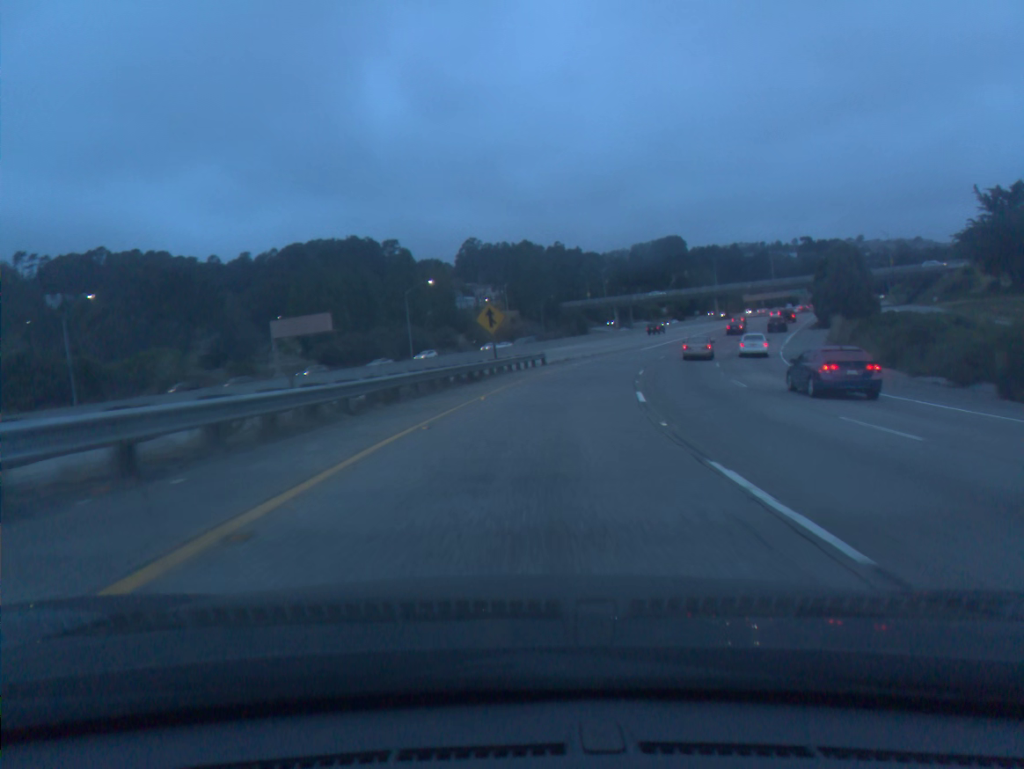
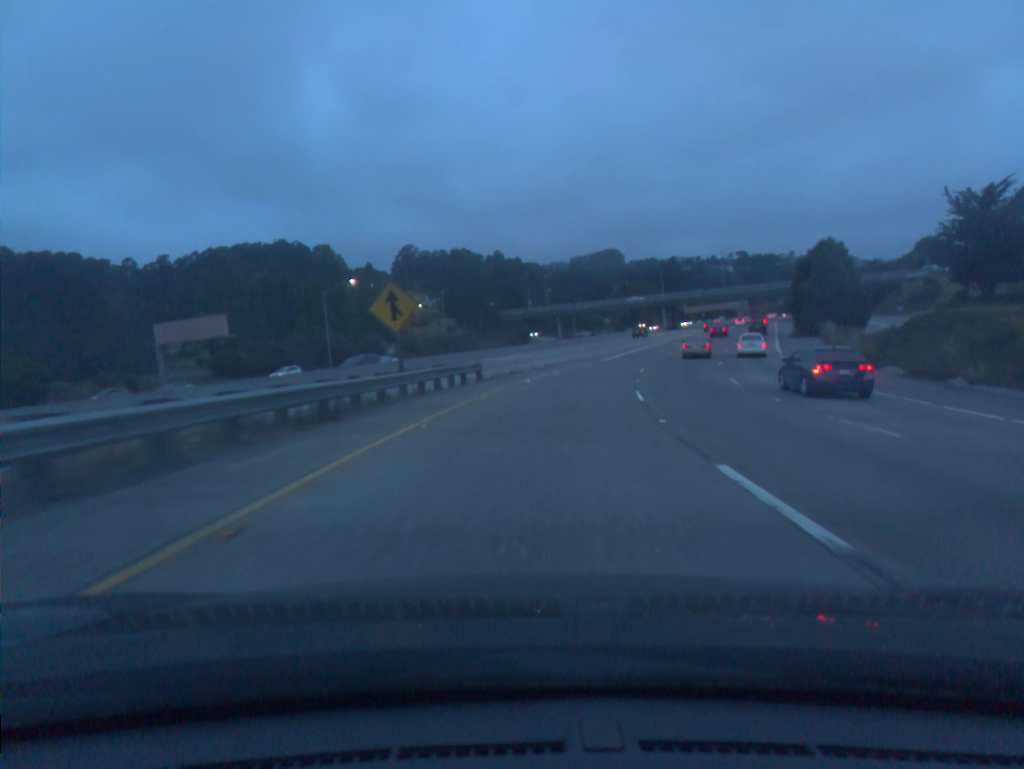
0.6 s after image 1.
(+0.5, +14.3) m; +5°
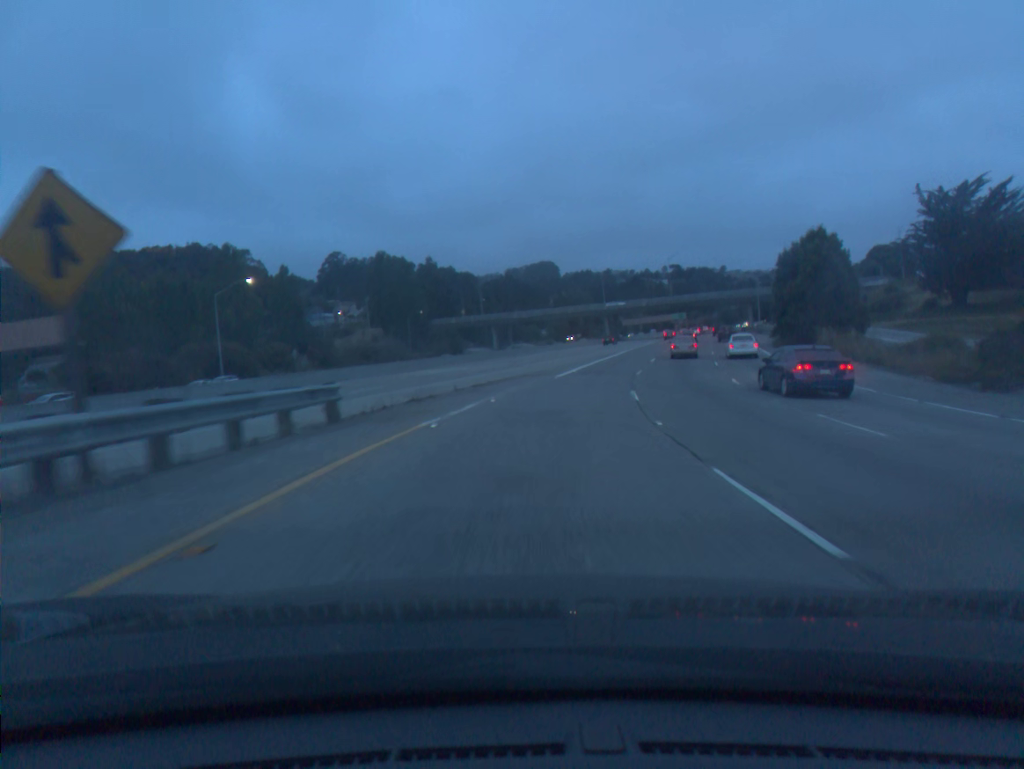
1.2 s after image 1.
(+0.6, +14.7) m; +5°
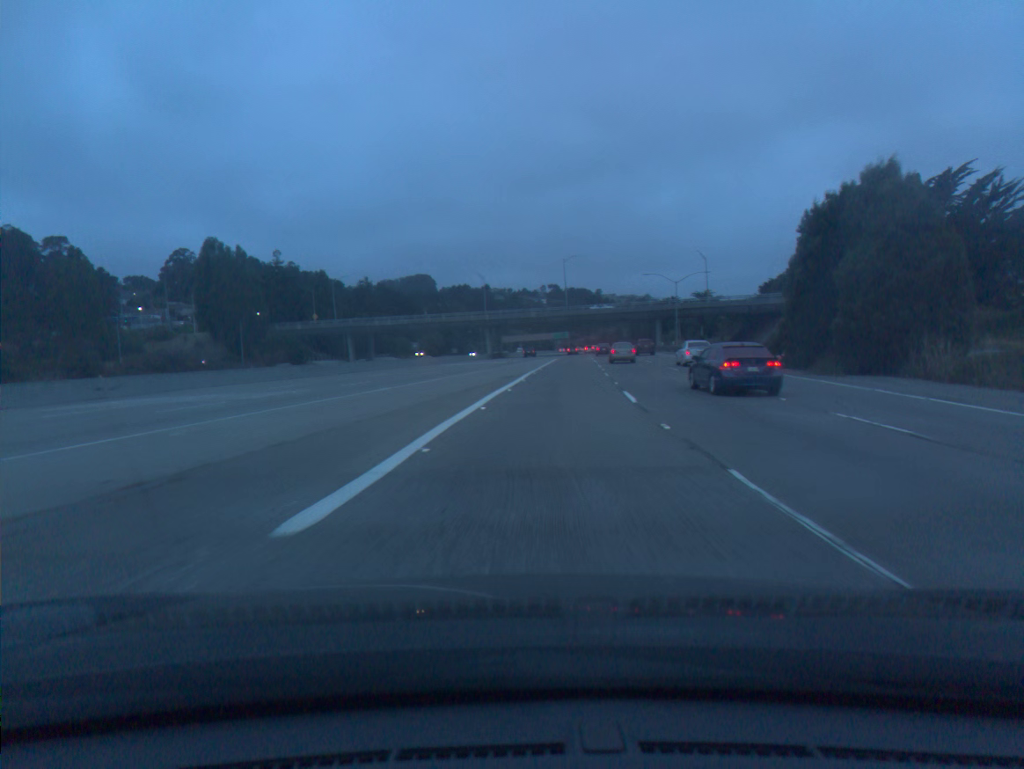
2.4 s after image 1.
(+2.3, +30.1) m; +9°
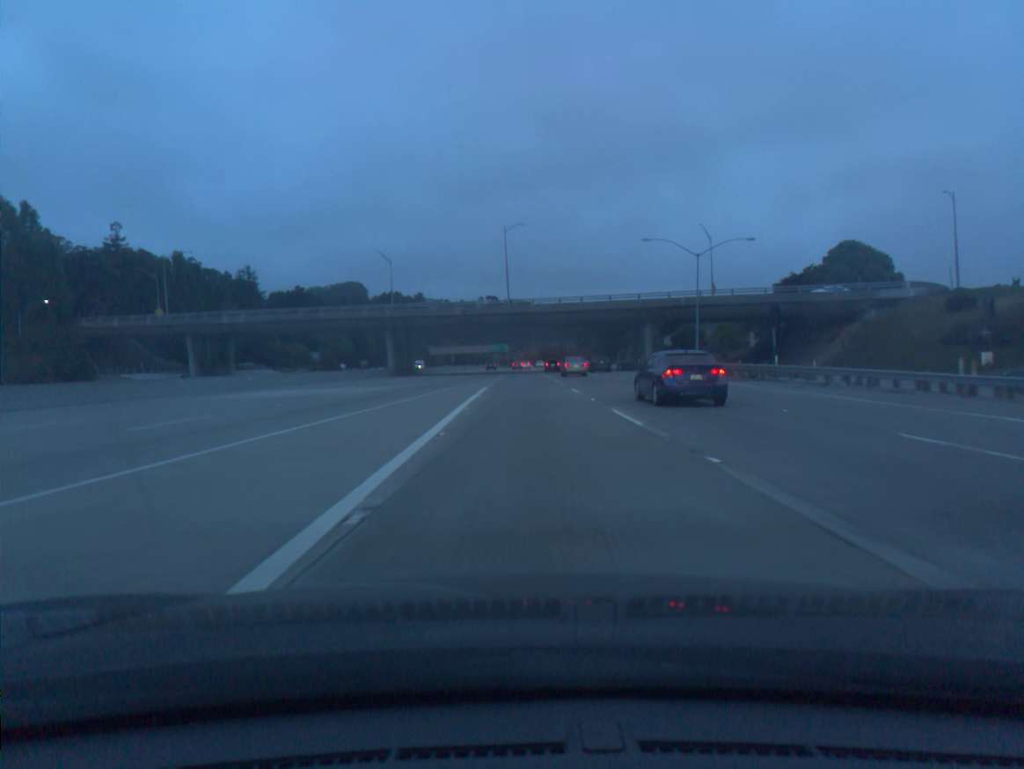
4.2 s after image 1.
(+2.7, +46.2) m; +5°
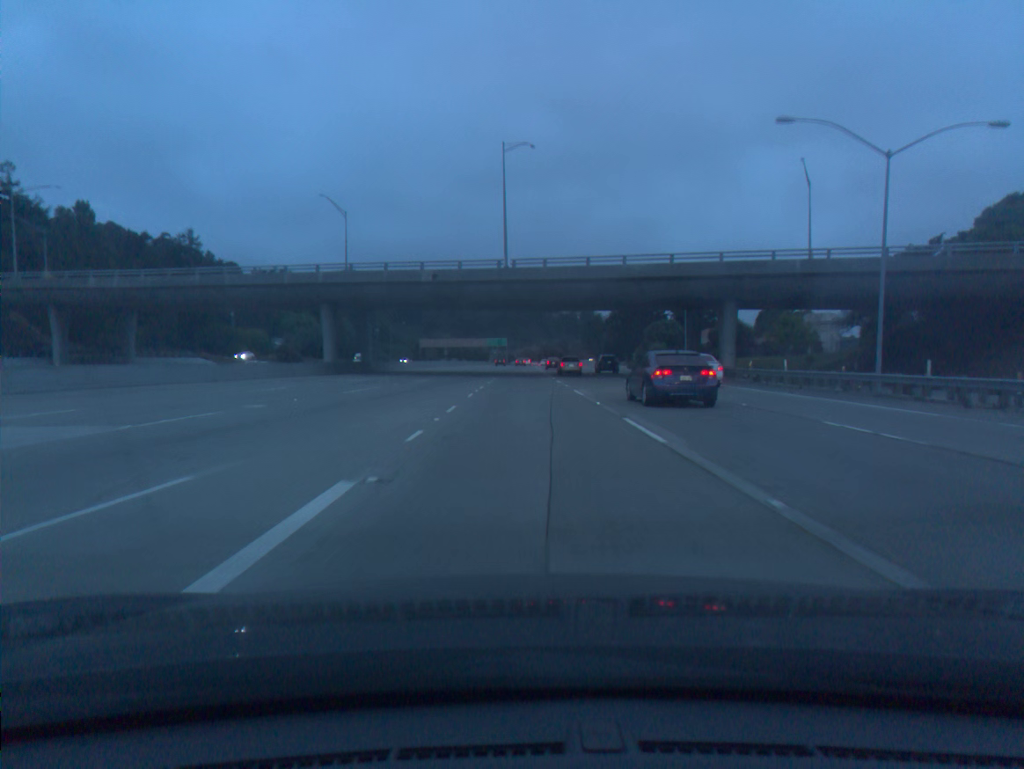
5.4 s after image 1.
(+0.1, +31.4) m; 0°
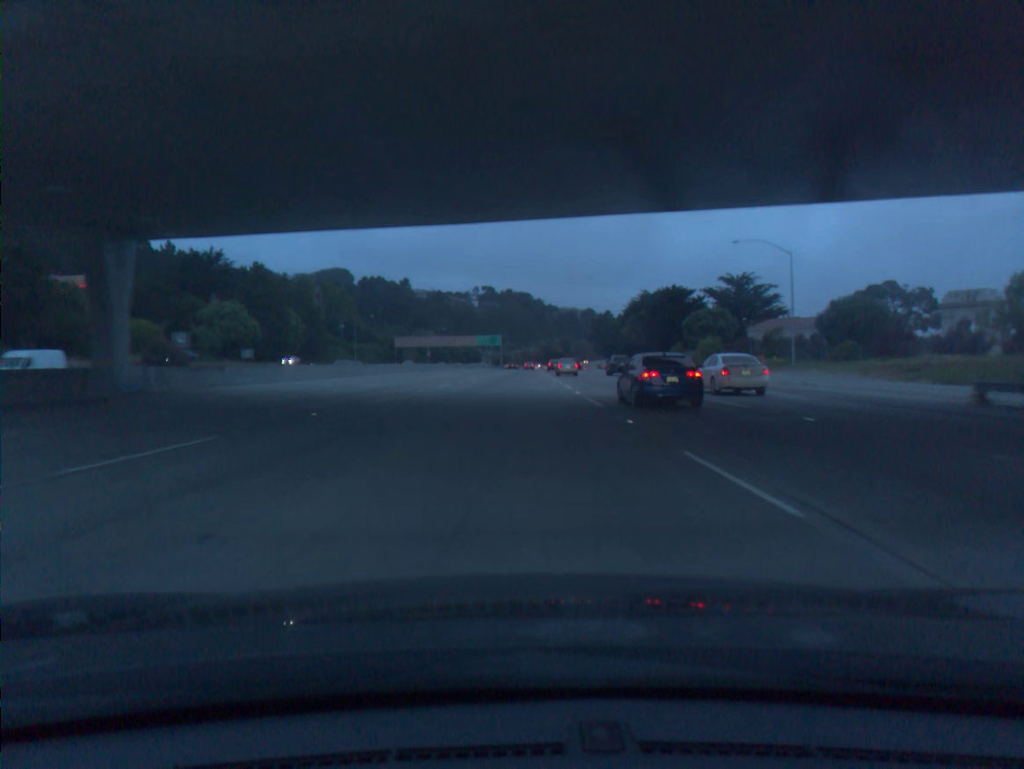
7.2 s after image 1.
(0.0, +48.1) m; 0°
